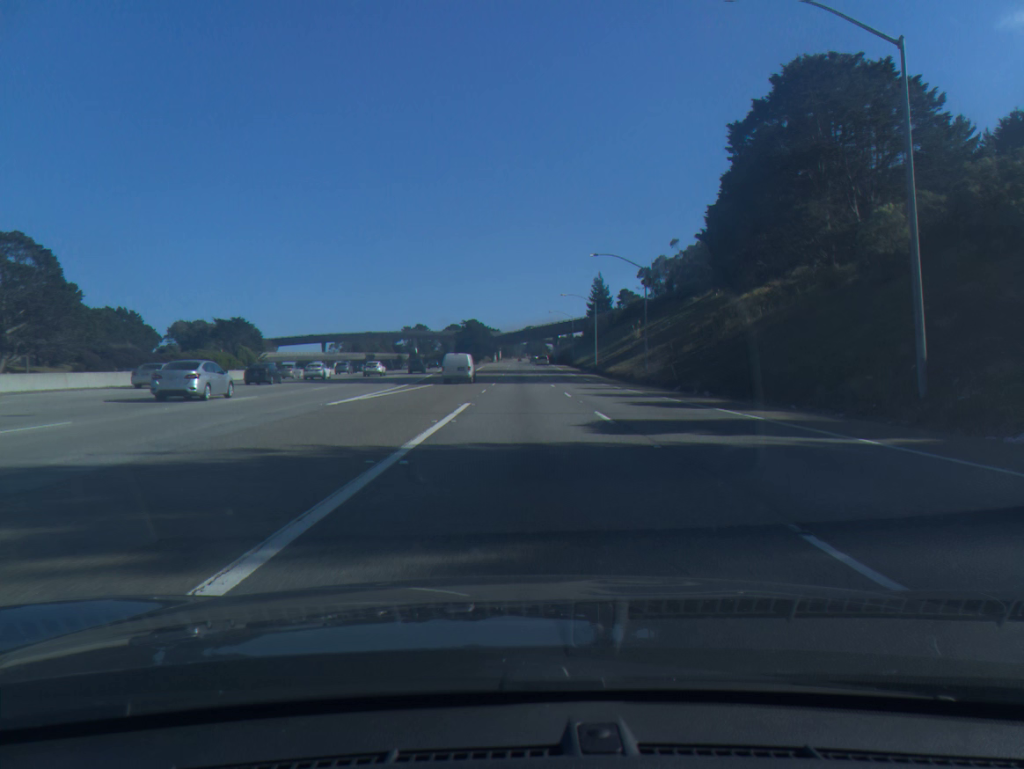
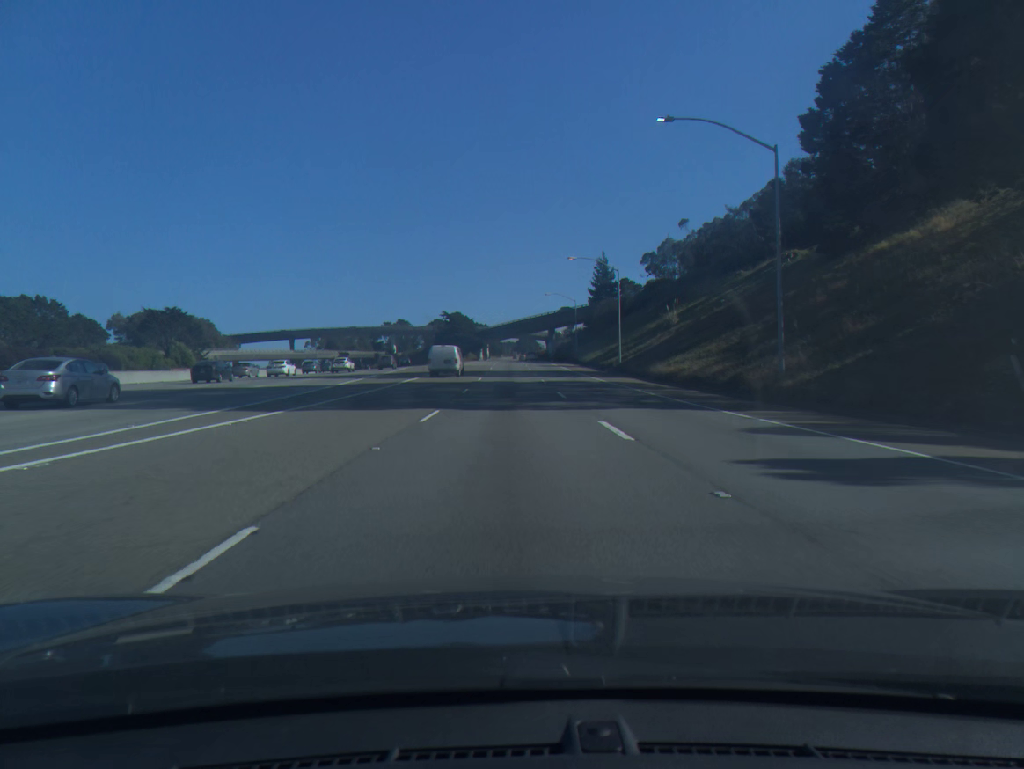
(+0.2, +33.9) m; +1°
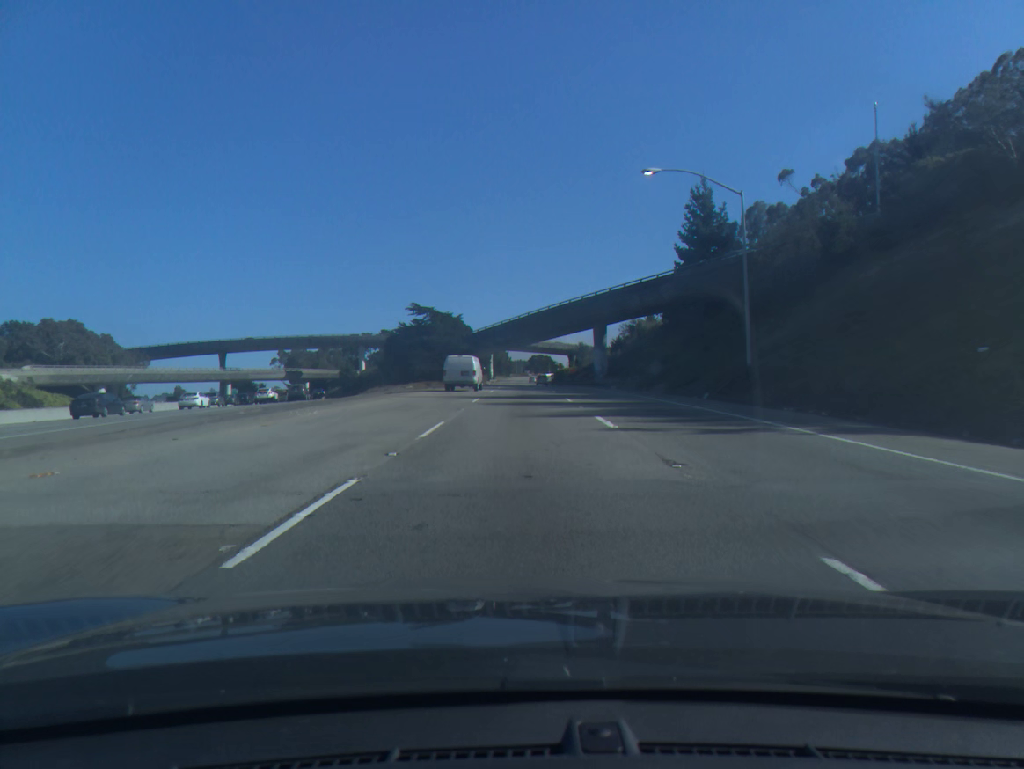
(-1.0, +84.5) m; -1°
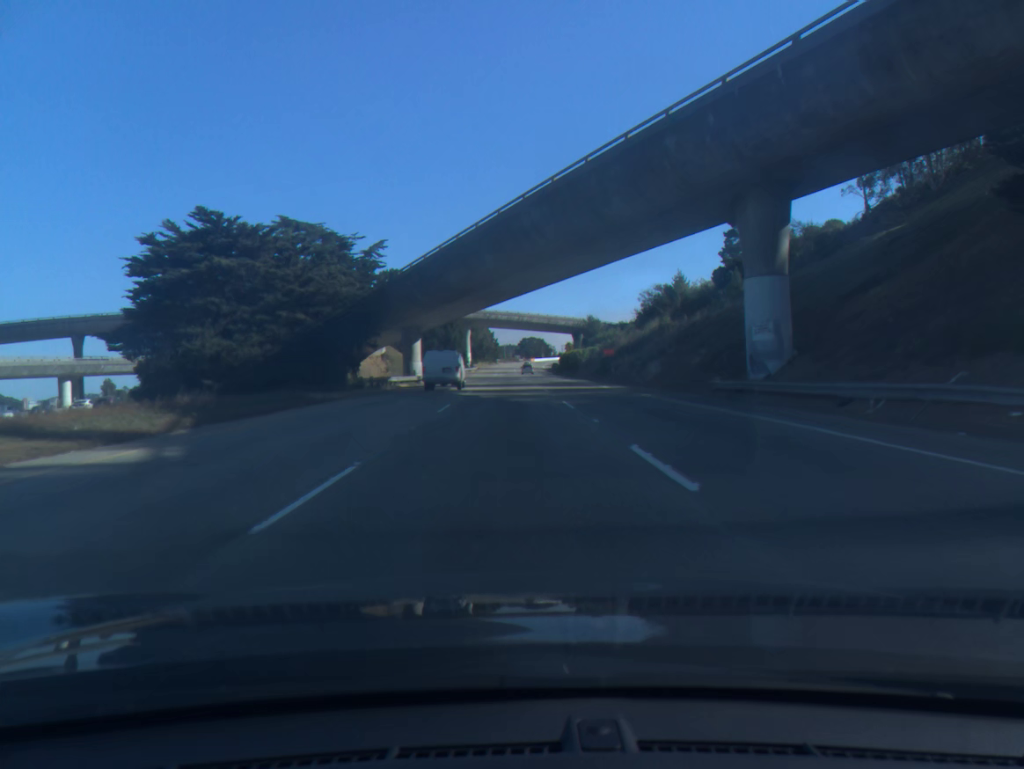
(+0.6, +67.2) m; +1°
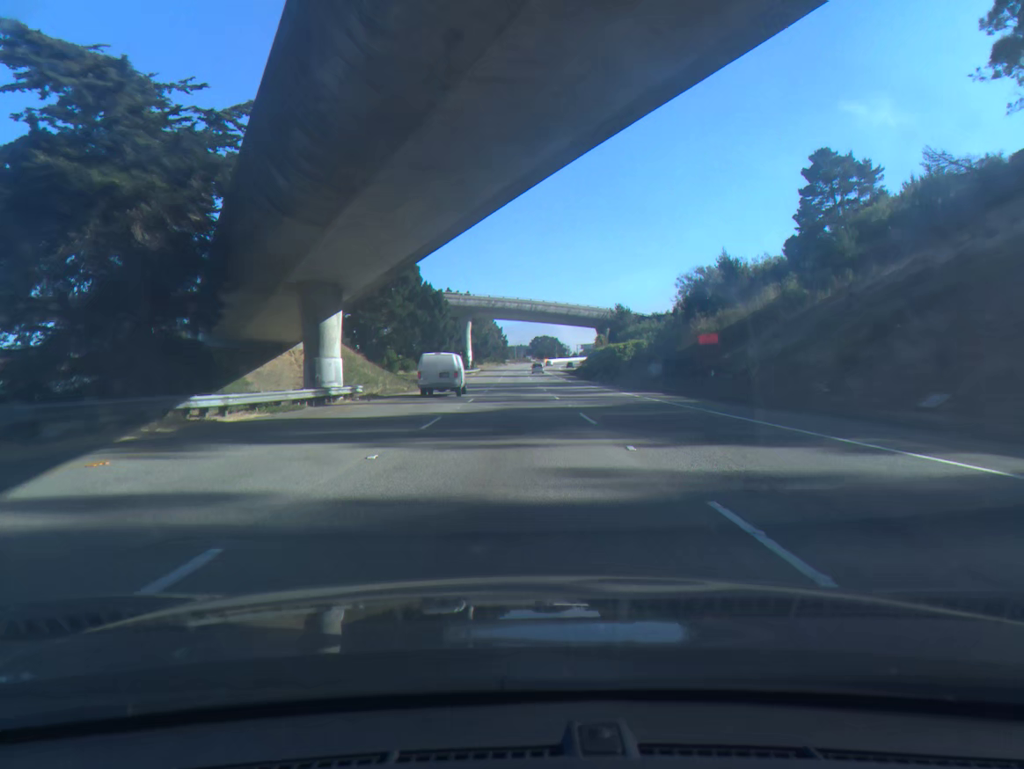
(-0.3, +34.0) m; -1°
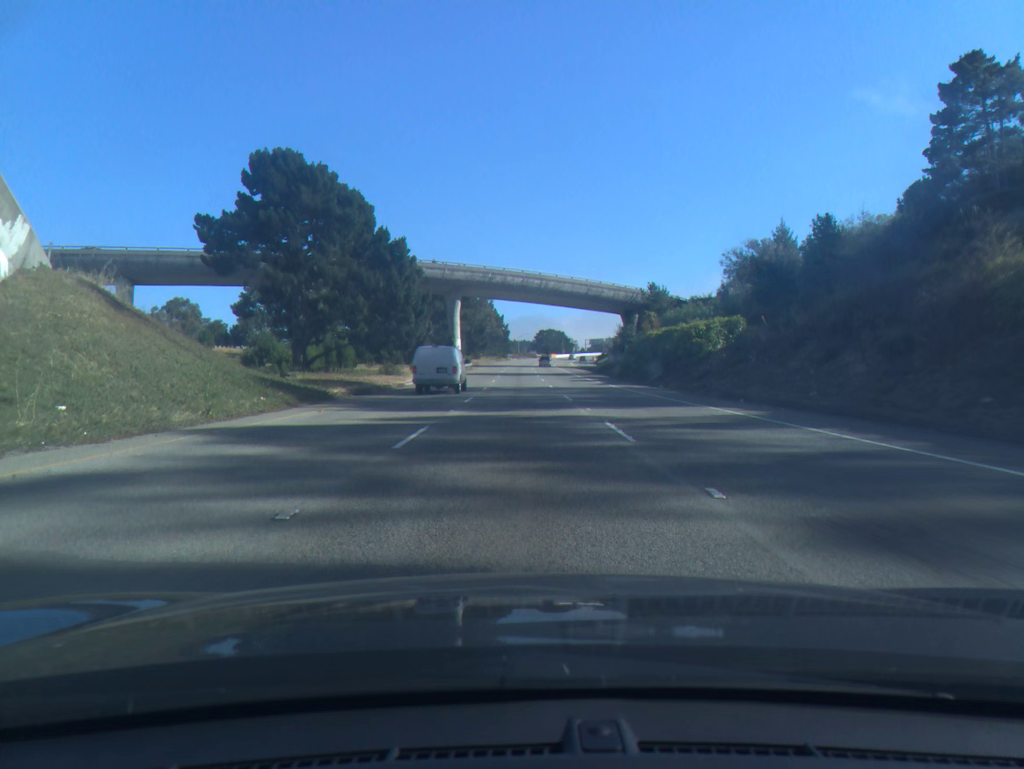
(-0.1, +34.3) m; 0°
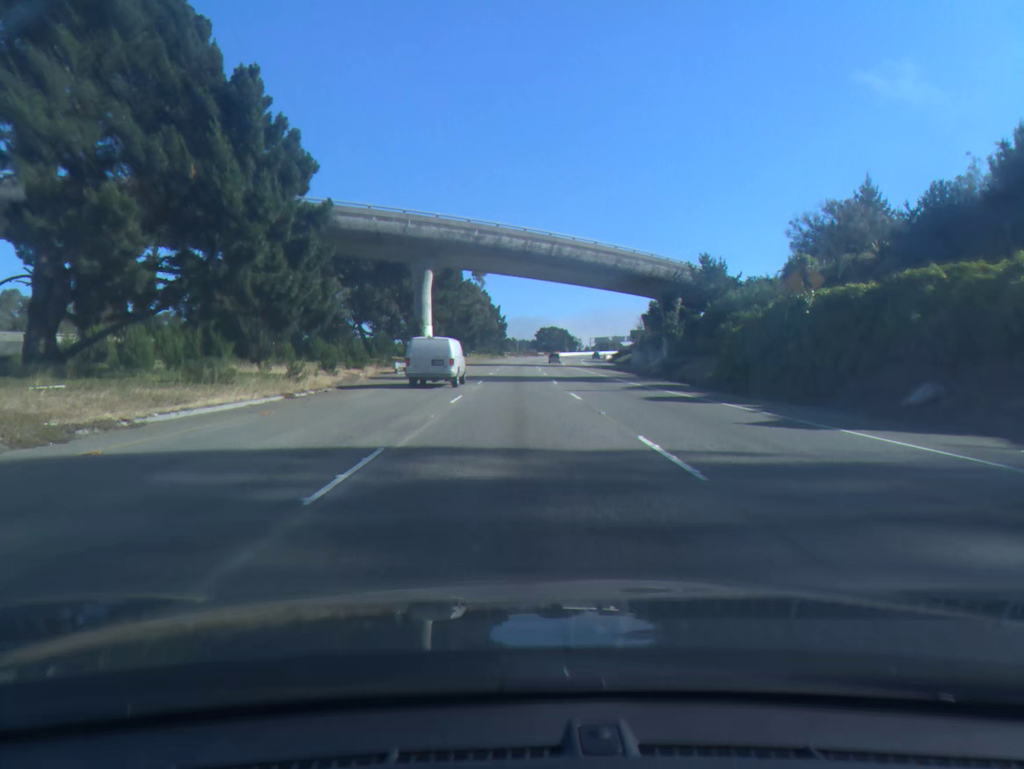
(+0.1, +34.3) m; 0°
